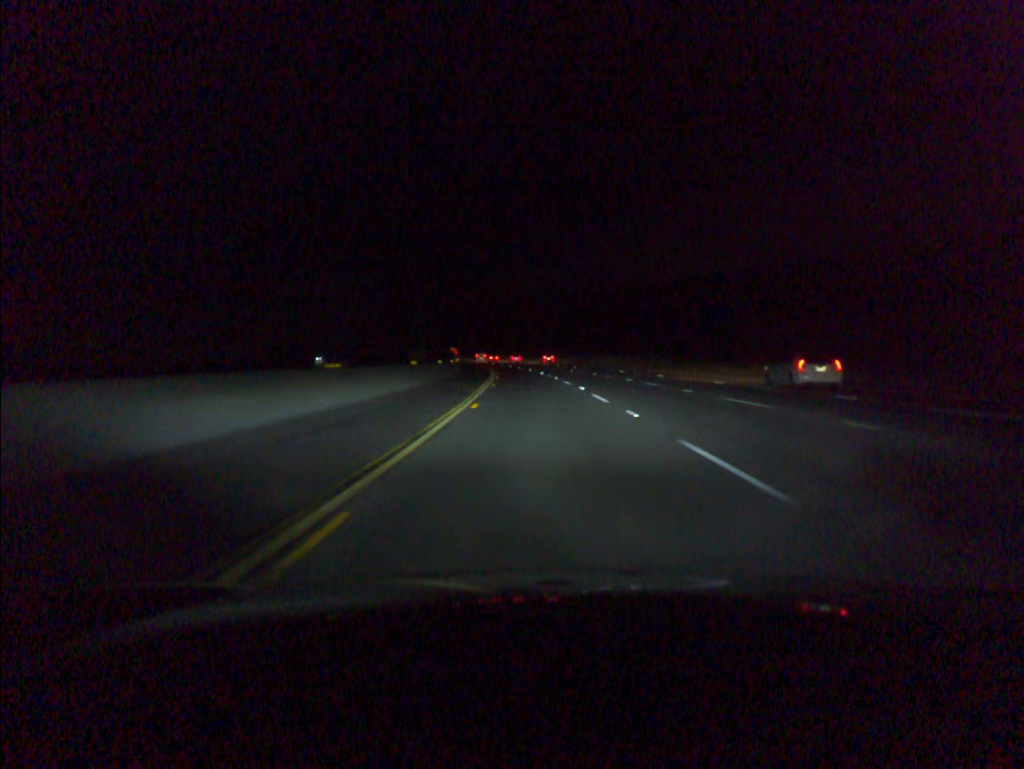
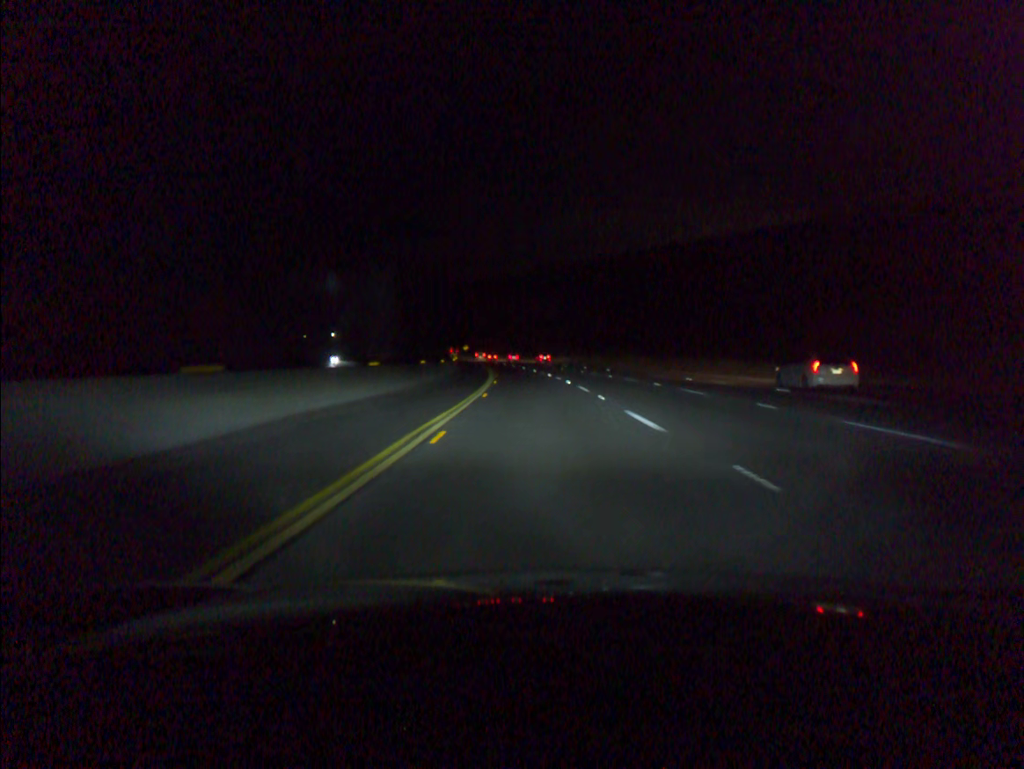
(-0.3, +22.8) m; -1°
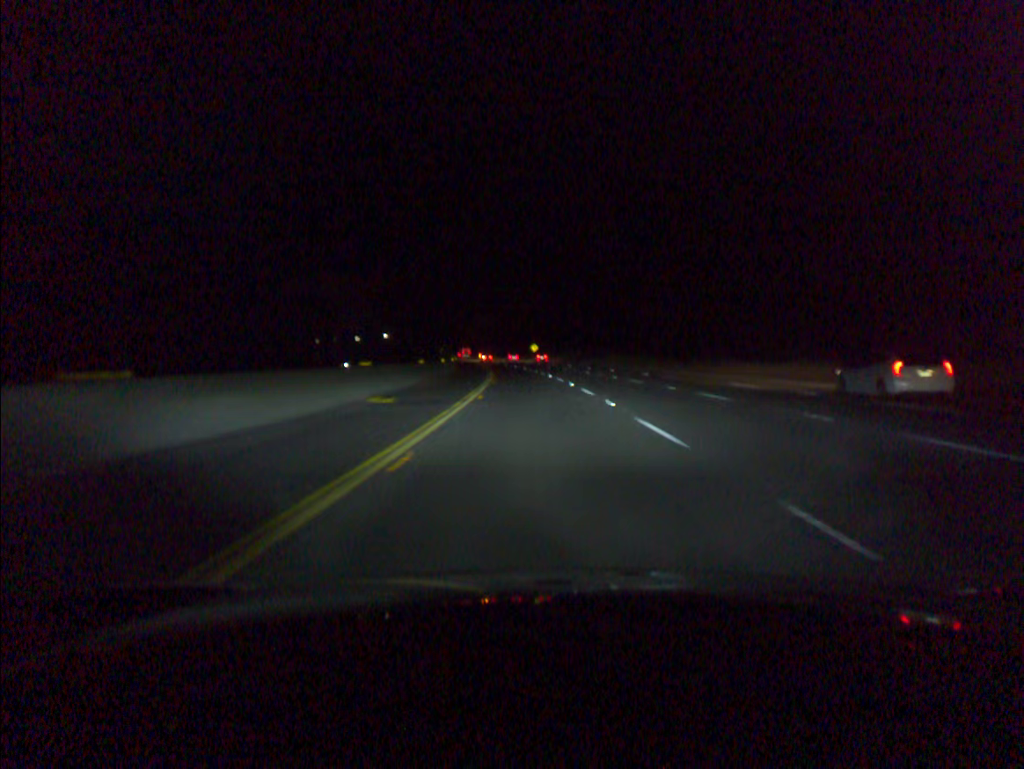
(-4.5, +89.9) m; -6°
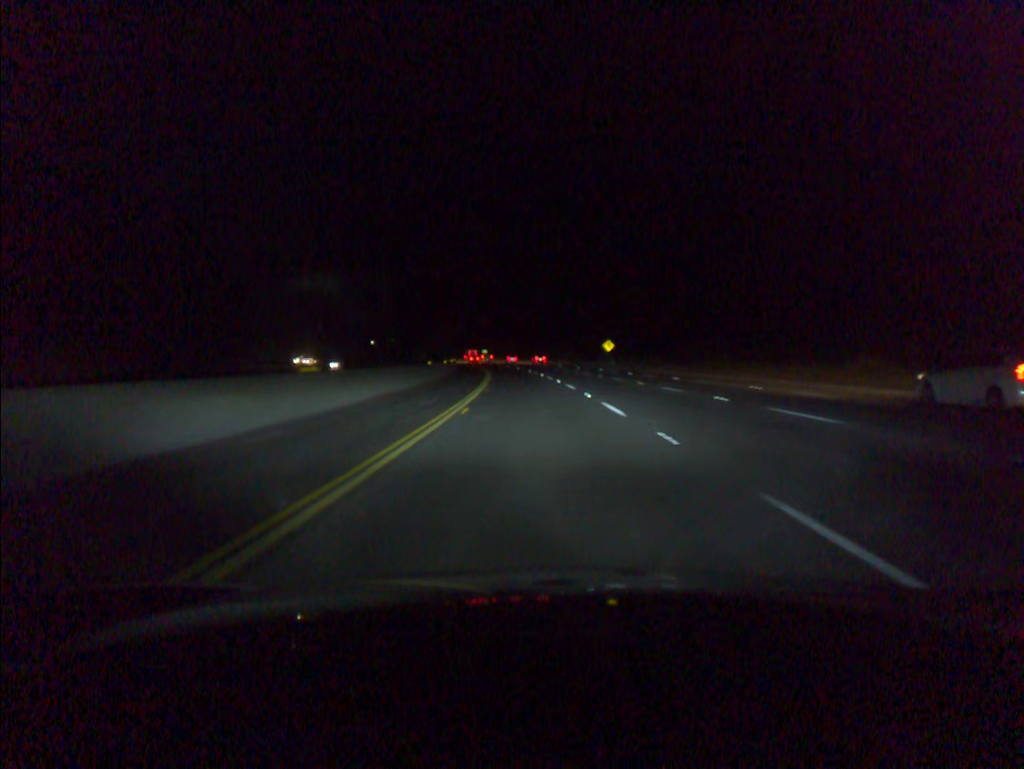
(-2.5, +66.4) m; -4°
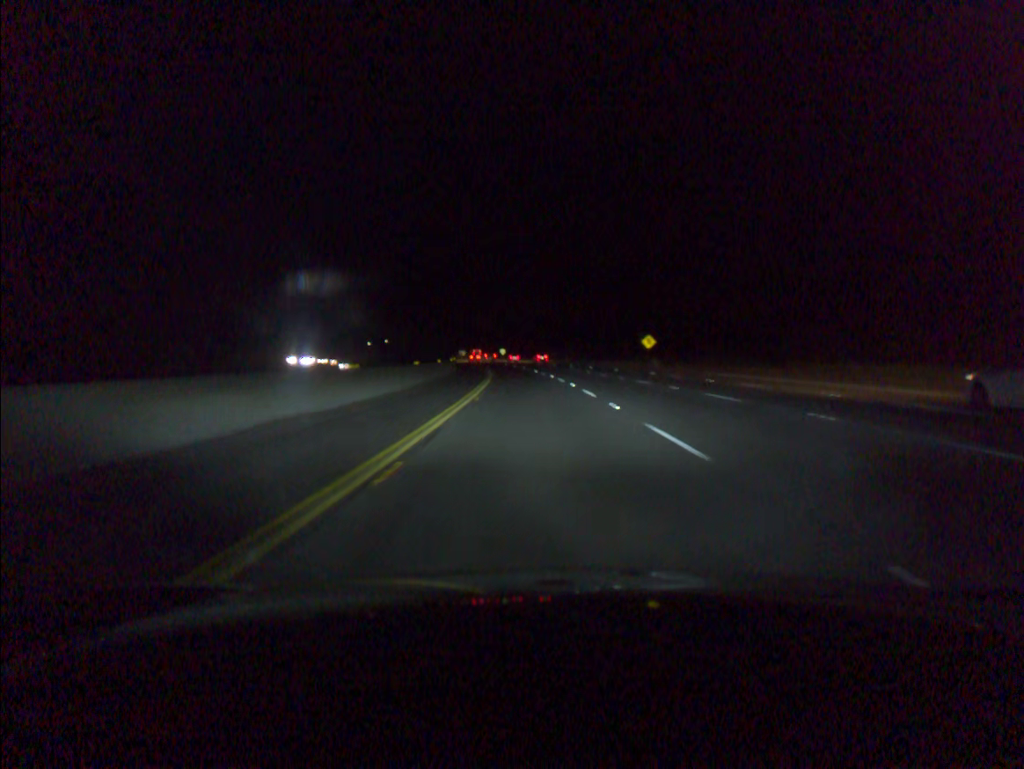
(-0.3, +21.9) m; -2°
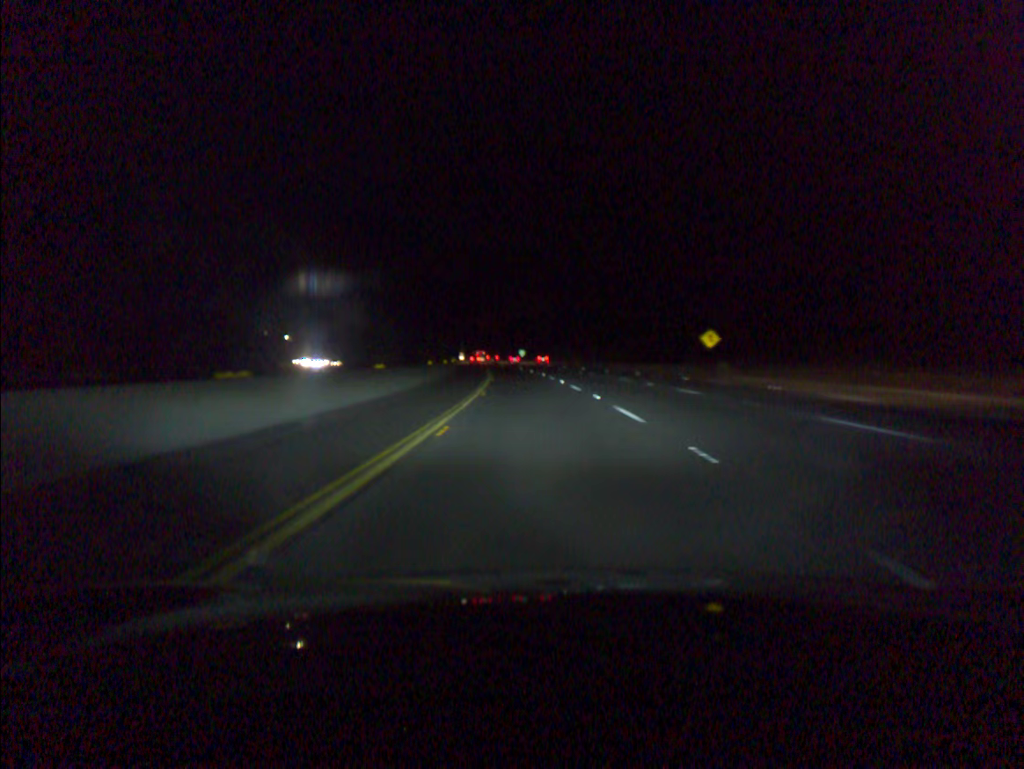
(-0.3, +23.7) m; -2°
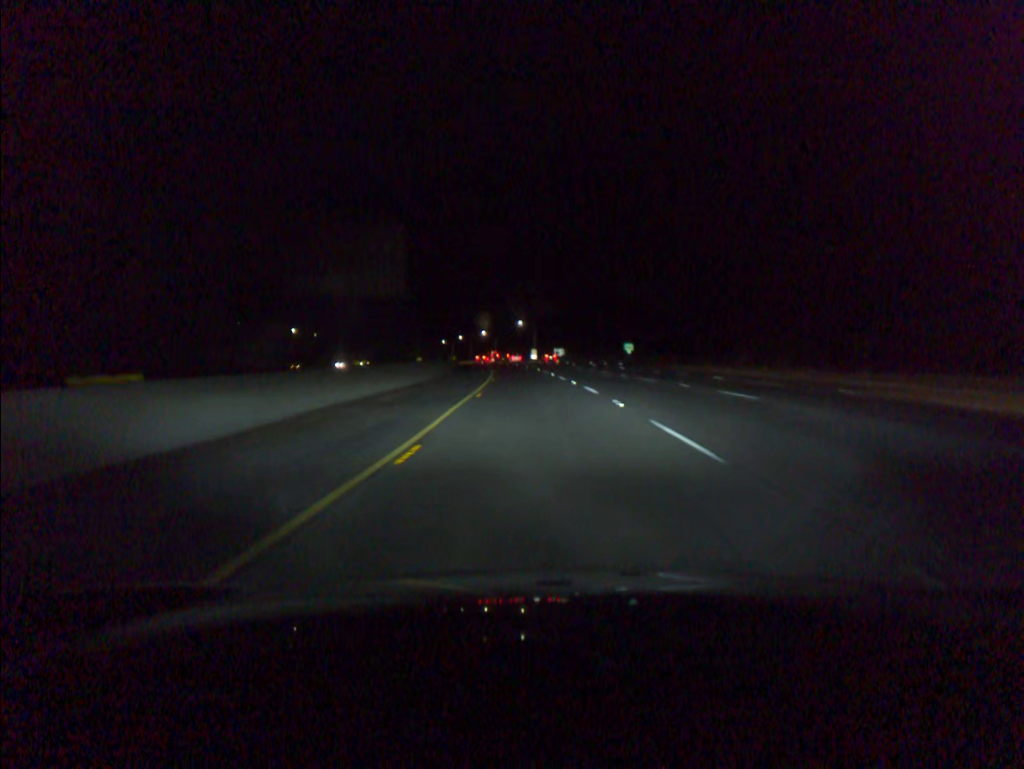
(-5.1, +93.0) m; -6°
